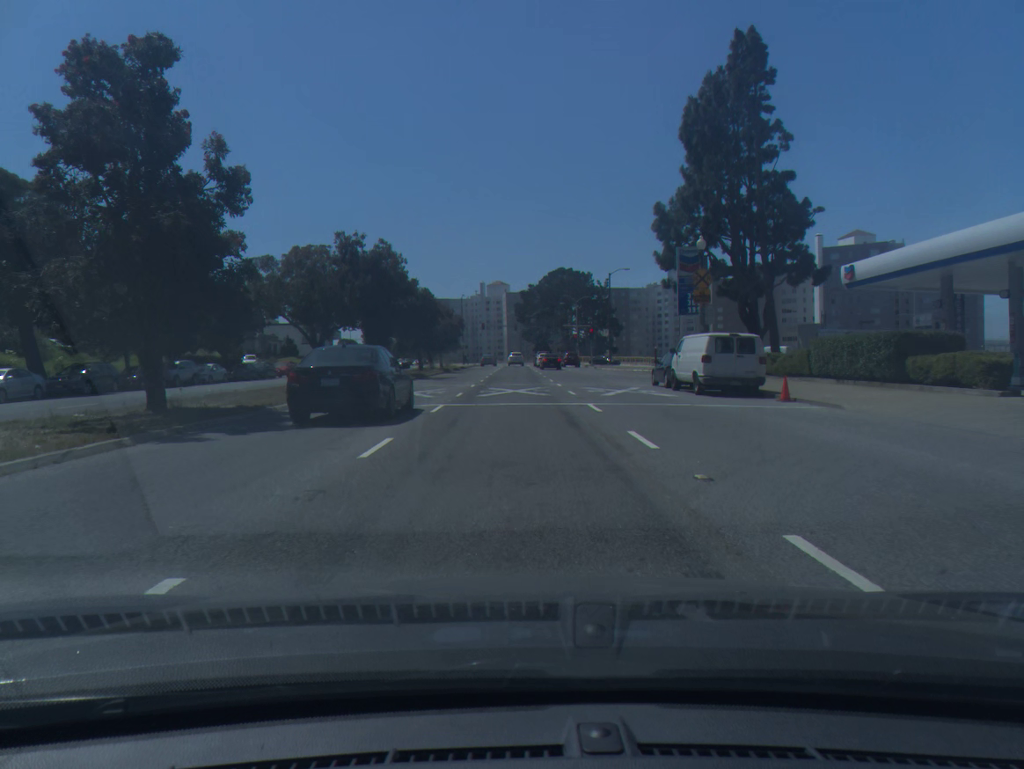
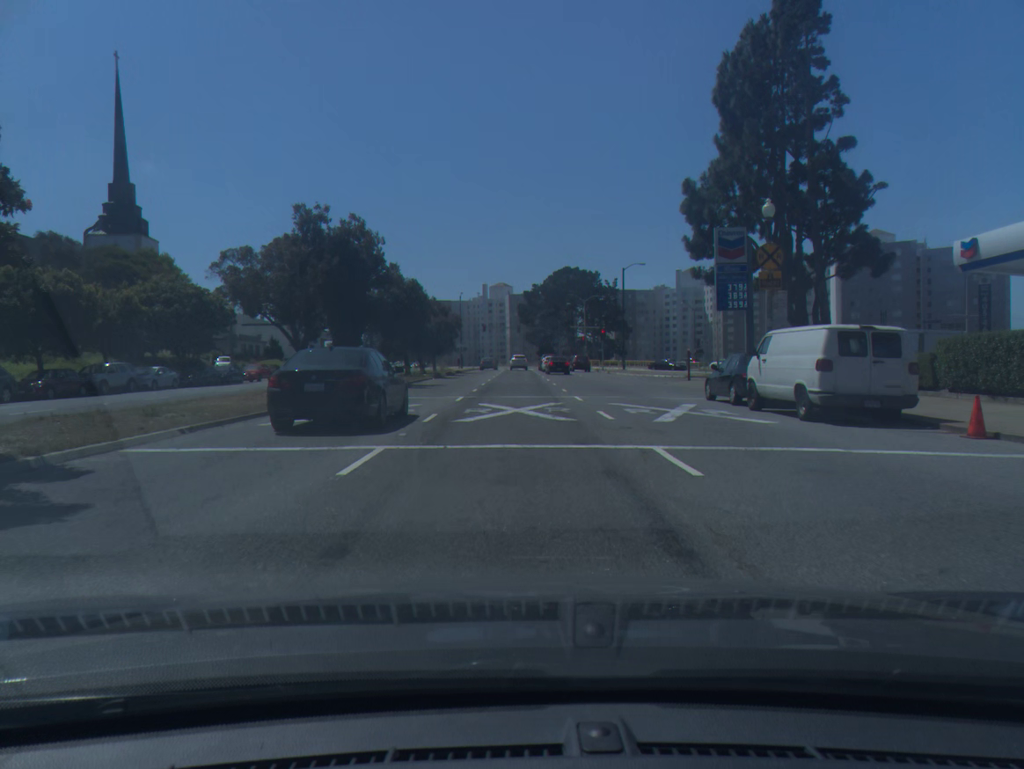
(0.0, +9.1) m; 0°
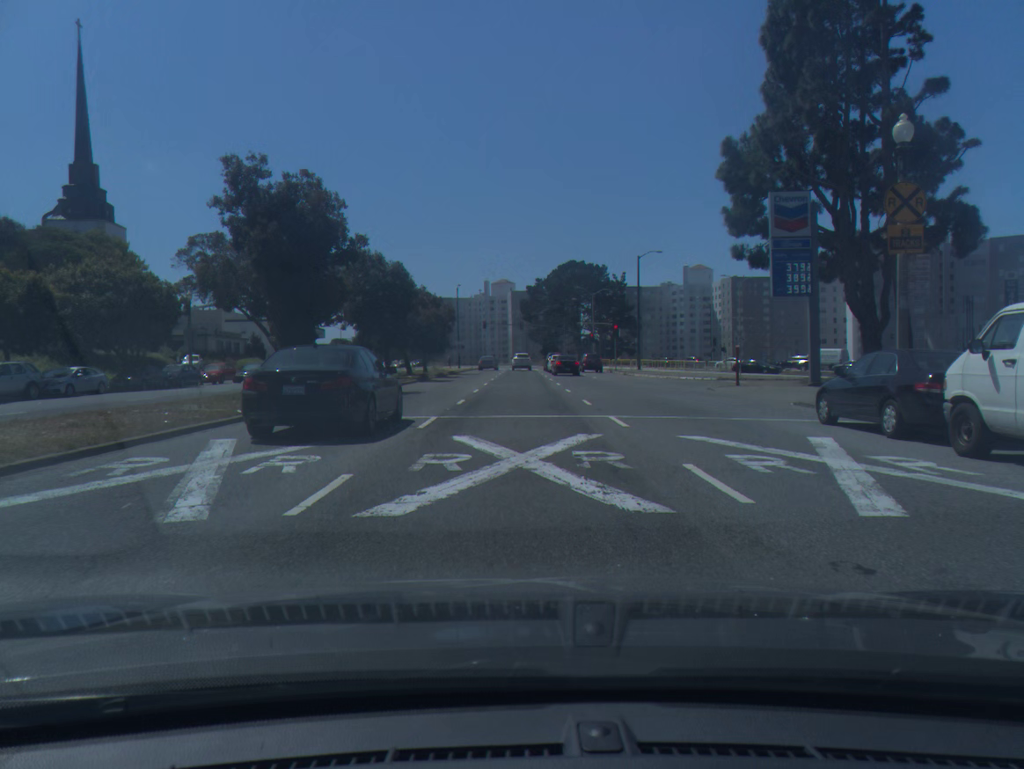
(0.0, +9.1) m; 0°
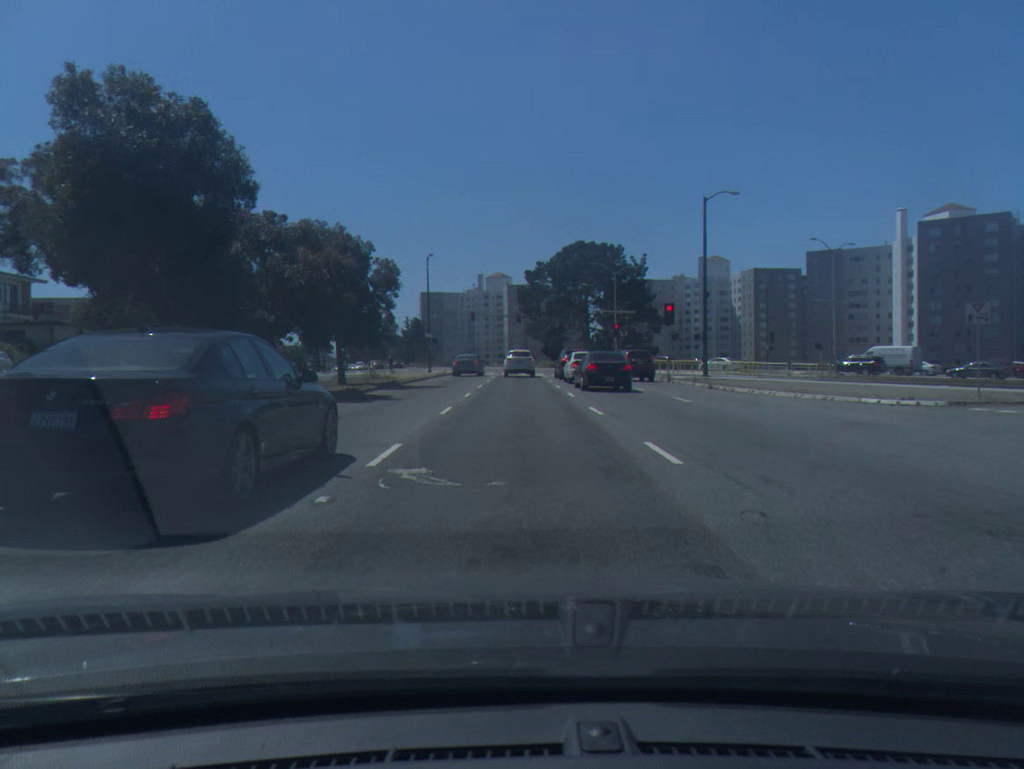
(+0.1, +27.6) m; +1°
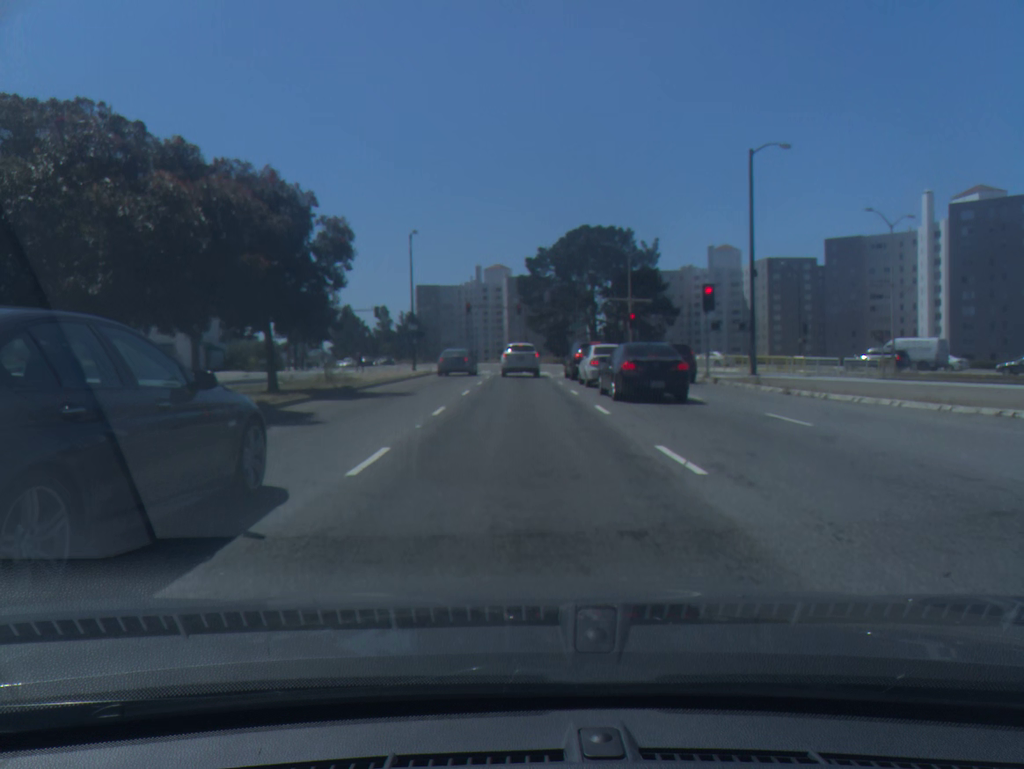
(0.0, +9.0) m; 0°
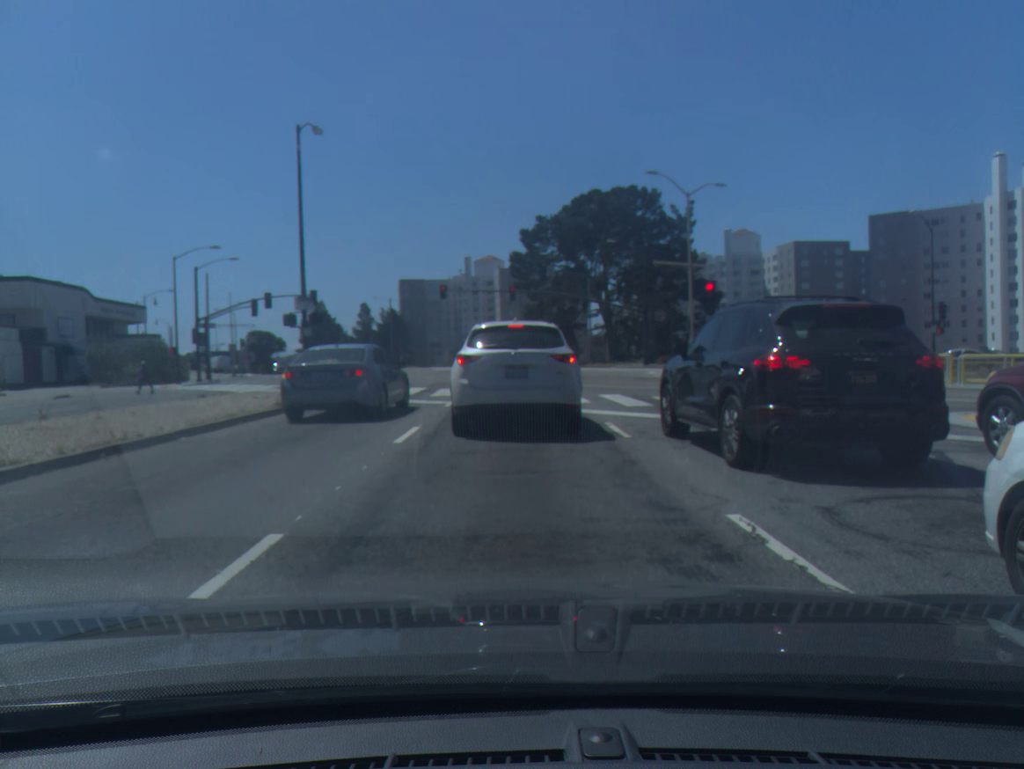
(+0.1, +27.1) m; 0°
